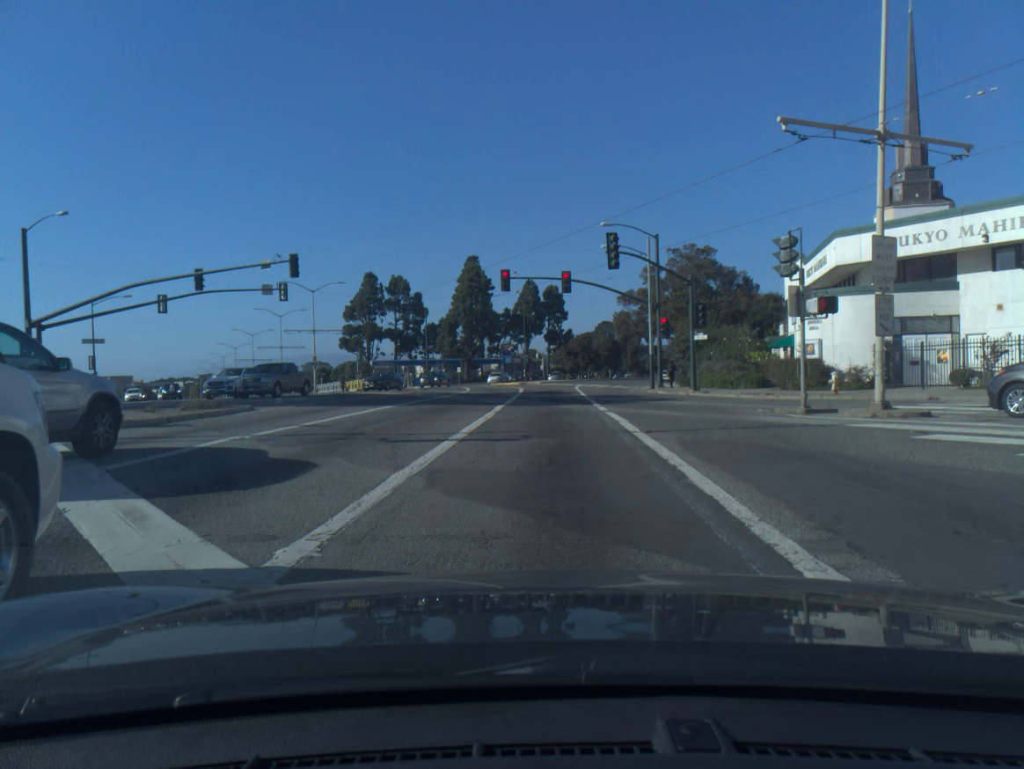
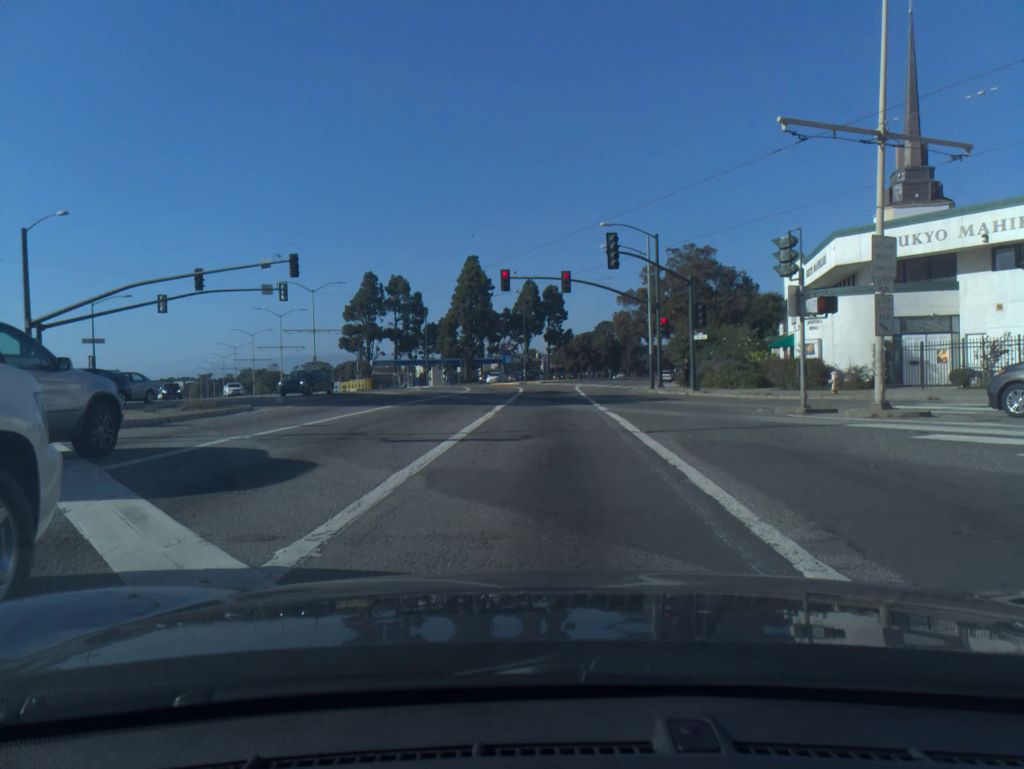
(0.0, 0.0) m; 0°
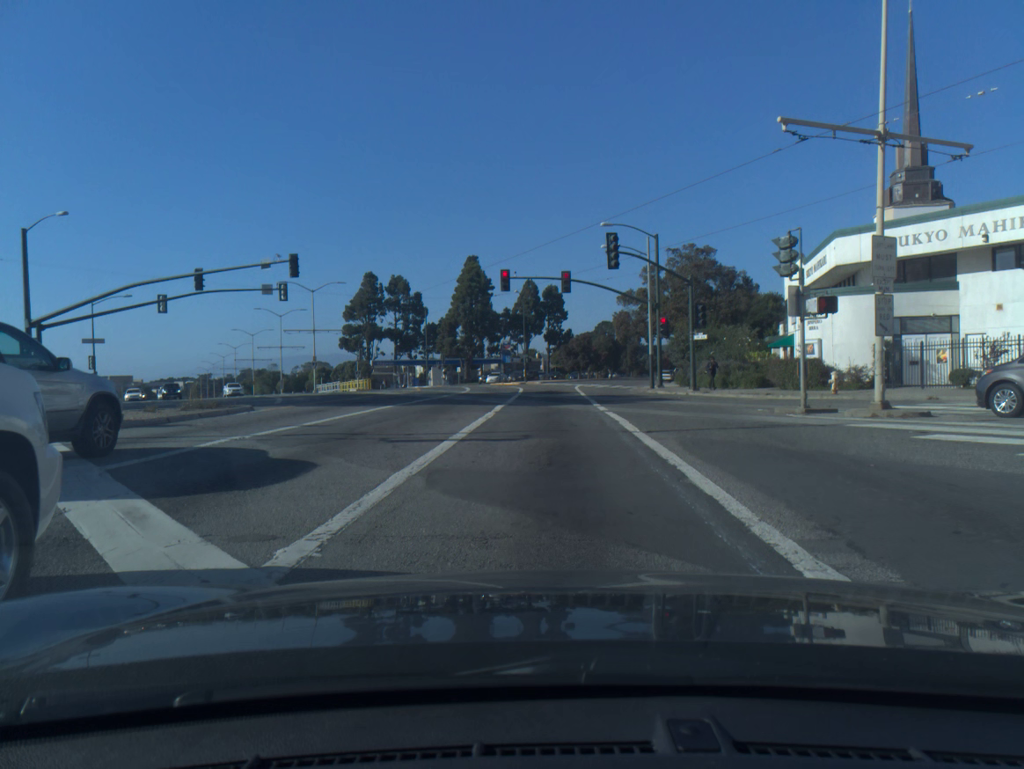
(0.0, 0.0) m; 0°
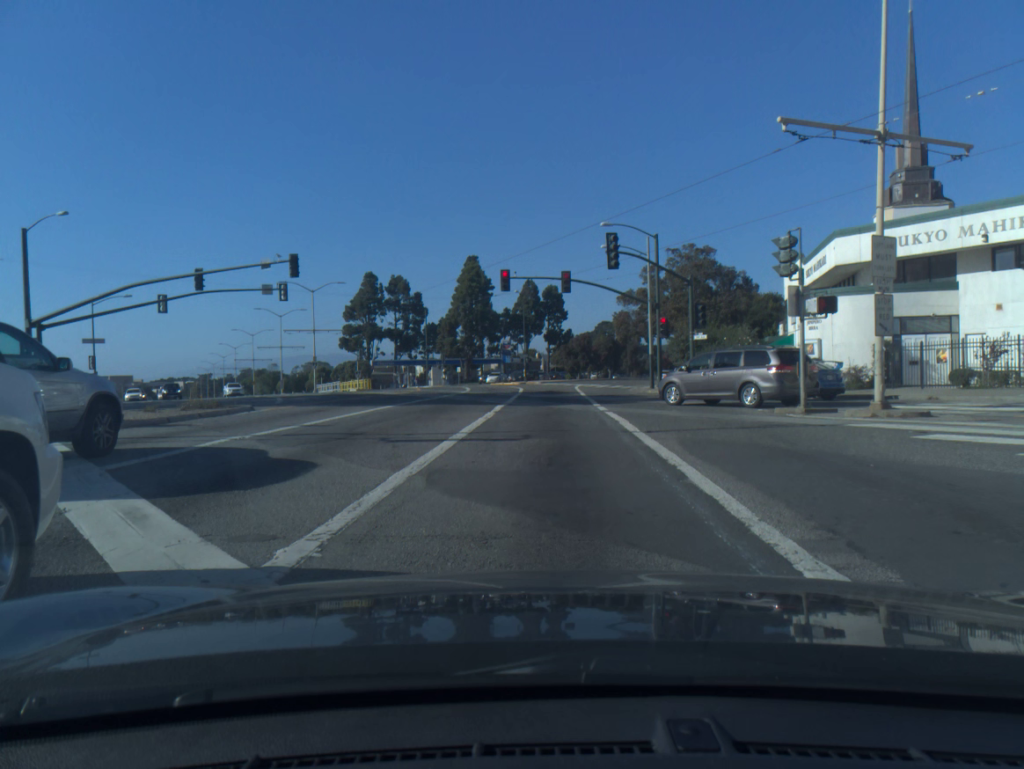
(0.0, 0.0) m; 0°
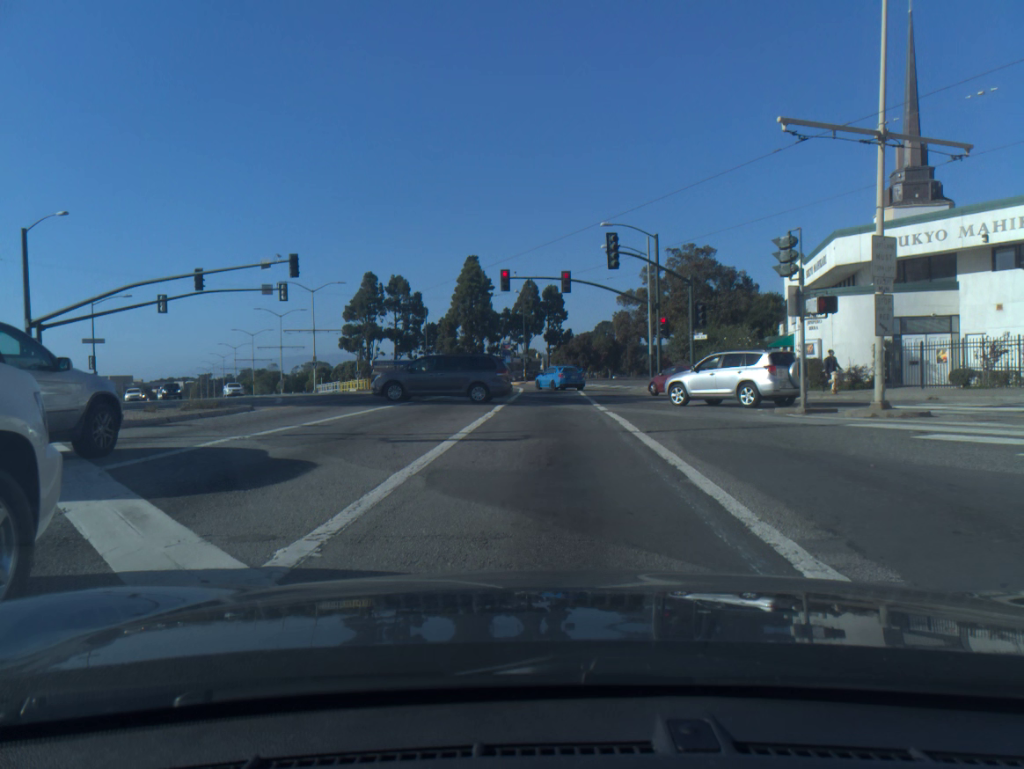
(0.0, 0.0) m; 0°
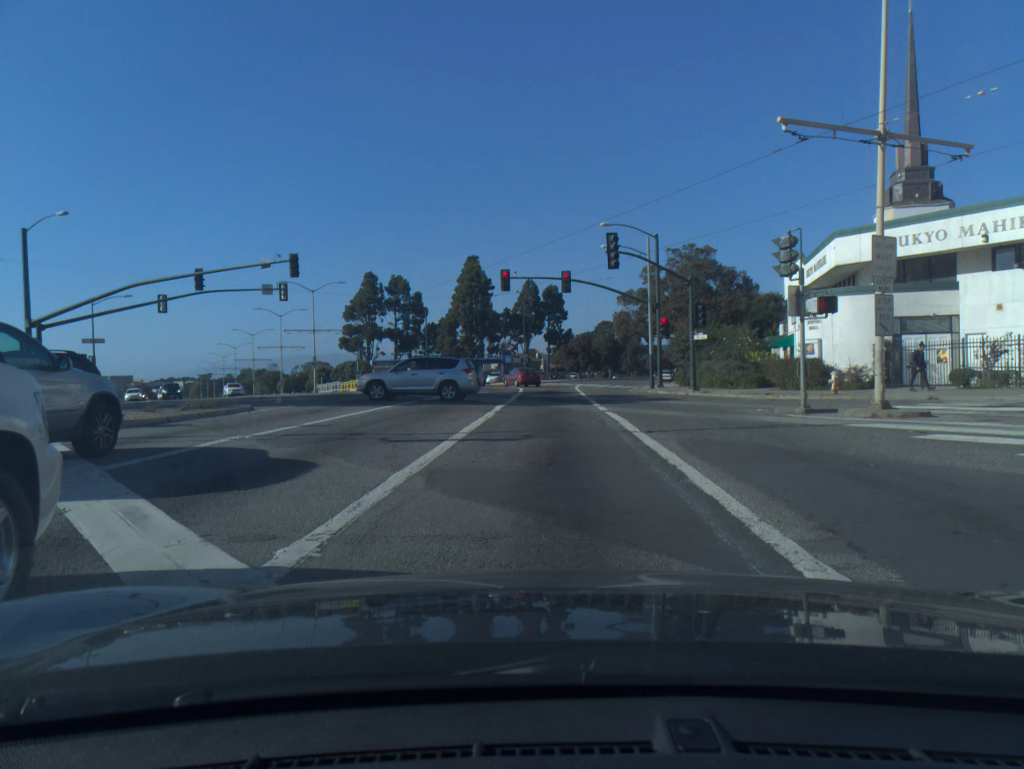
(0.0, 0.0) m; 0°
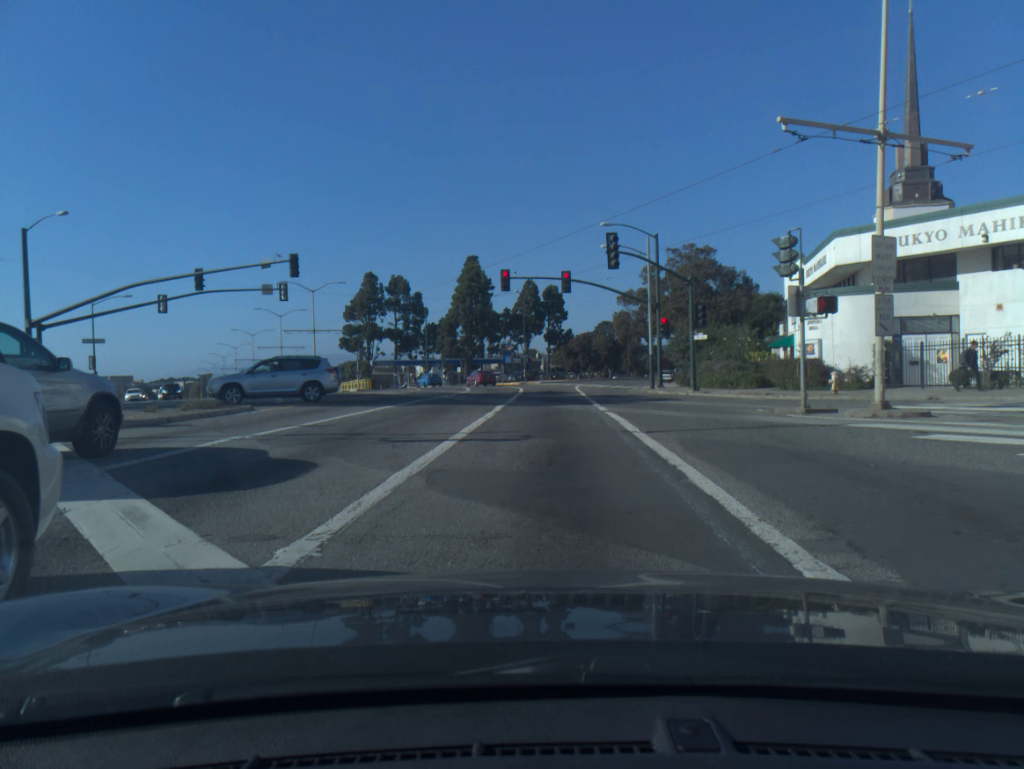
(0.0, 0.0) m; 0°
